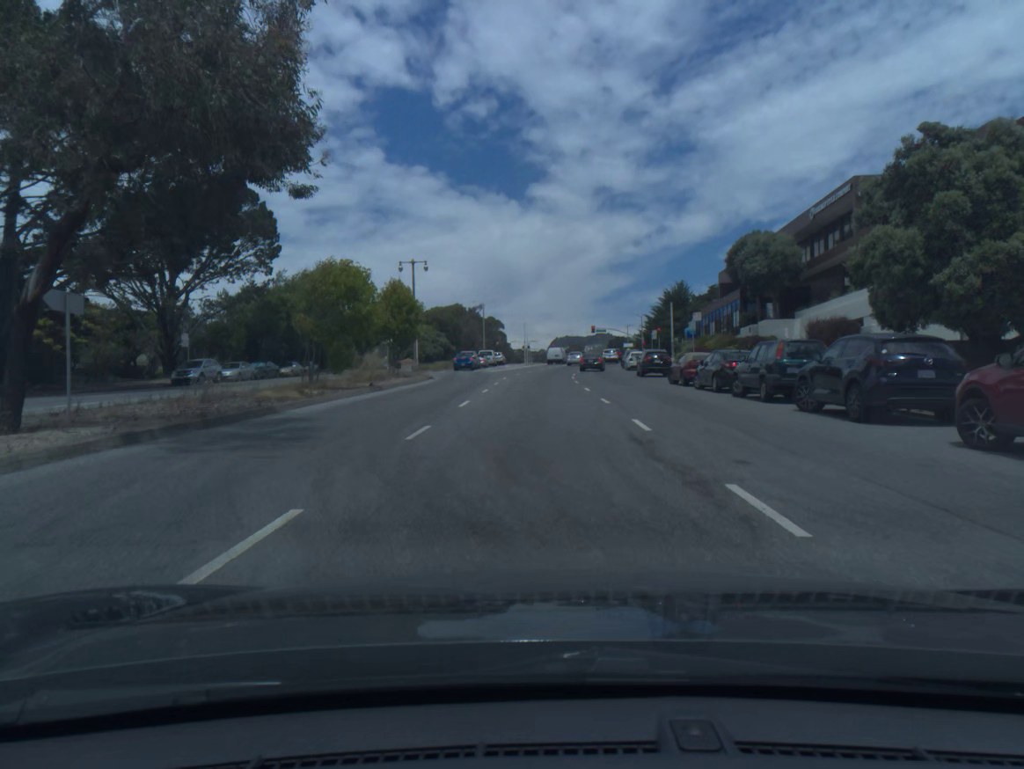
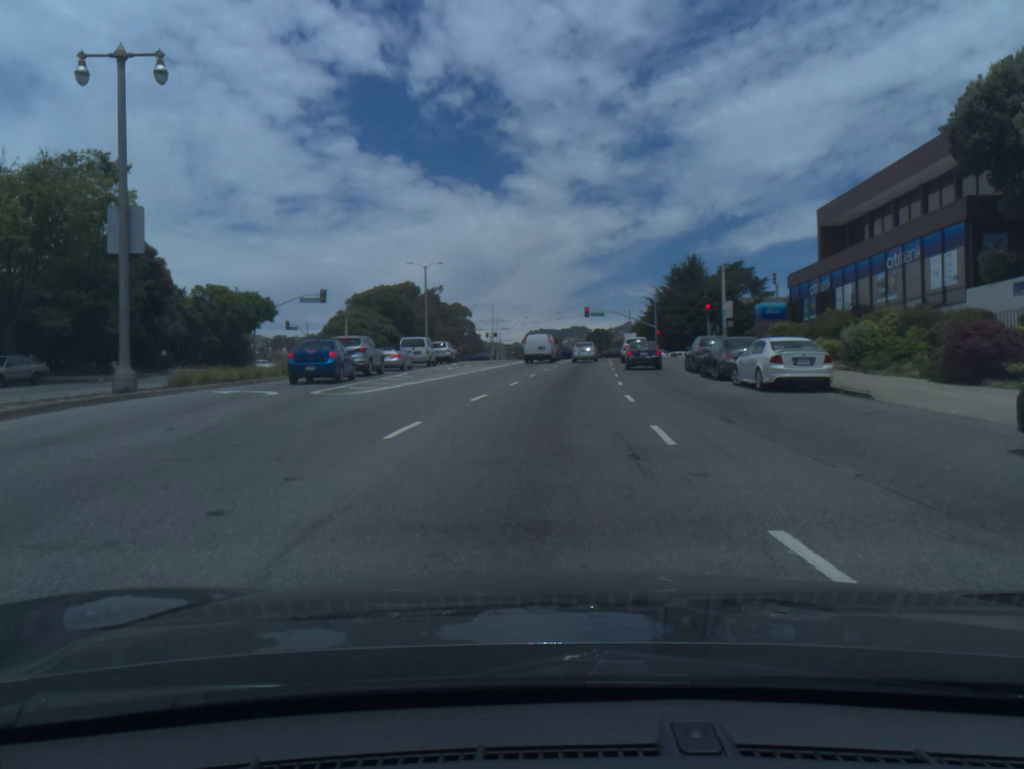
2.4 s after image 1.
(0.0, +39.2) m; +2°
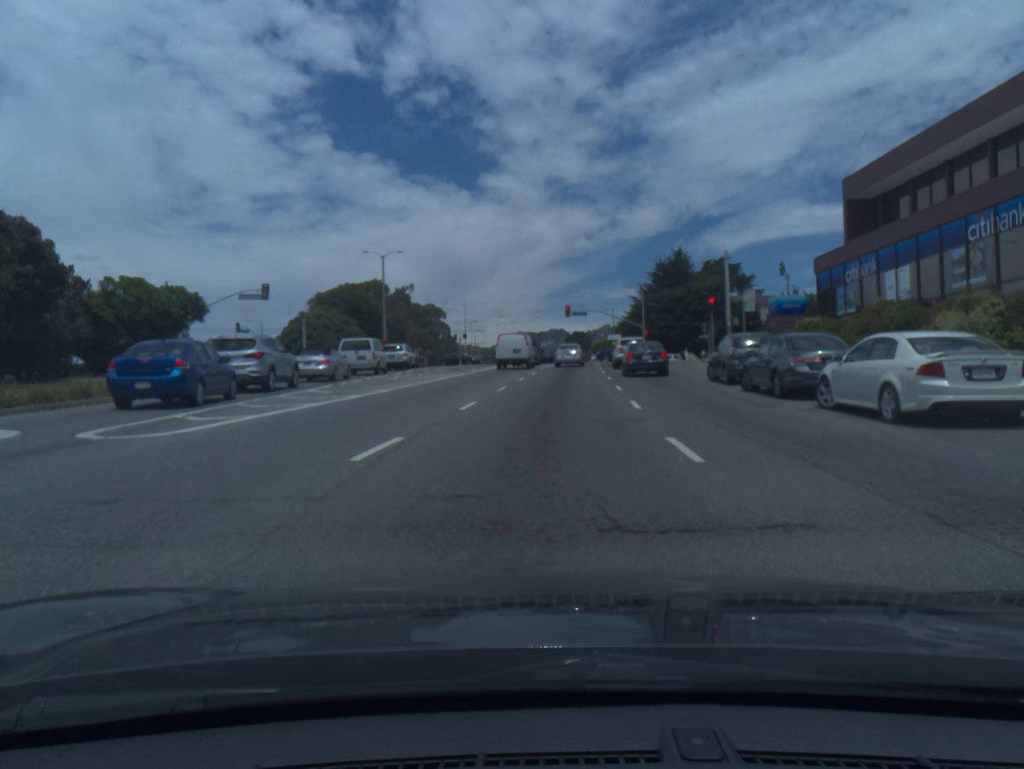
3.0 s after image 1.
(+0.1, +9.3) m; +1°
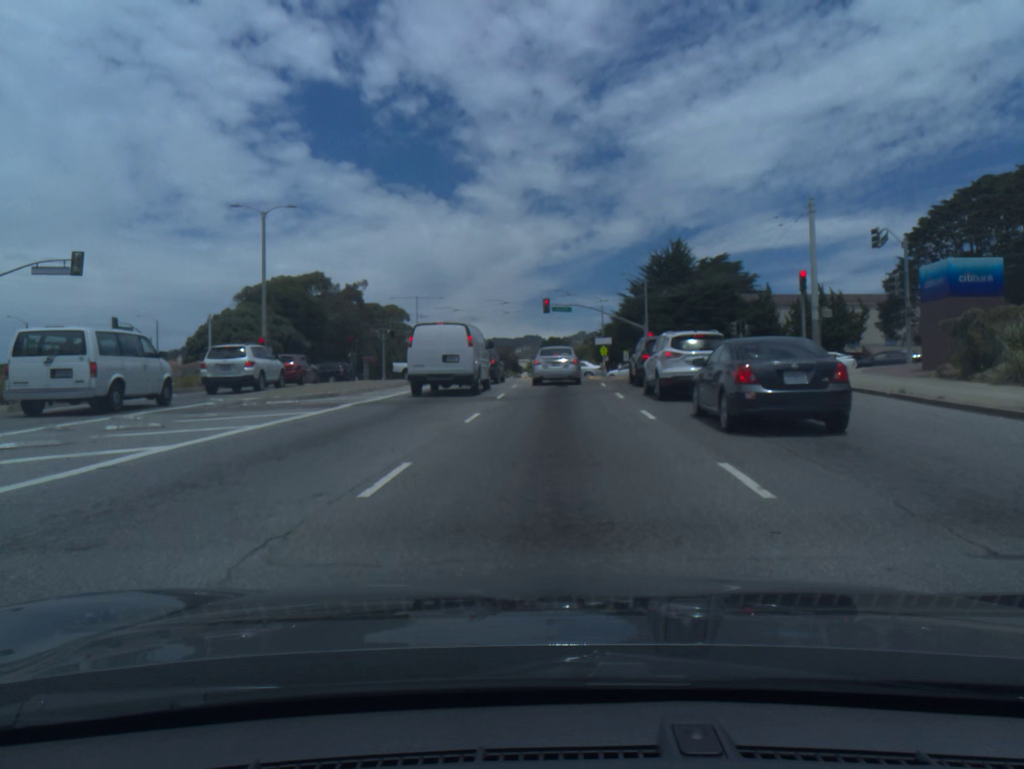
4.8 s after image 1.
(+0.5, +23.3) m; +2°
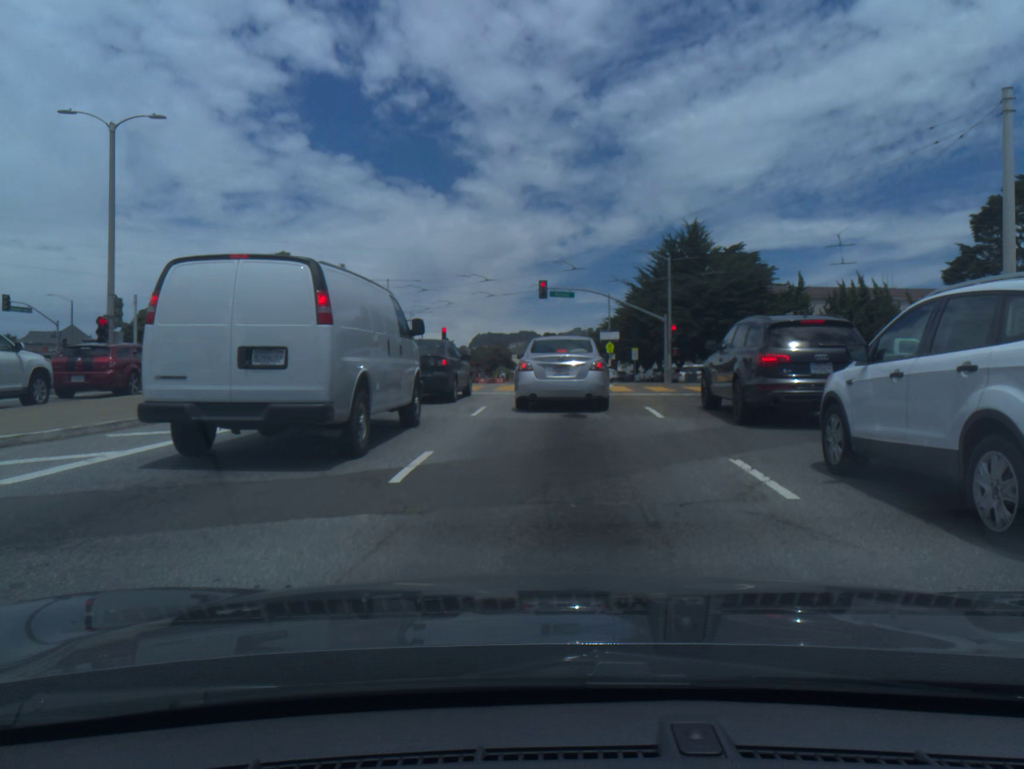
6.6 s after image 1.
(0.0, +14.8) m; 0°
